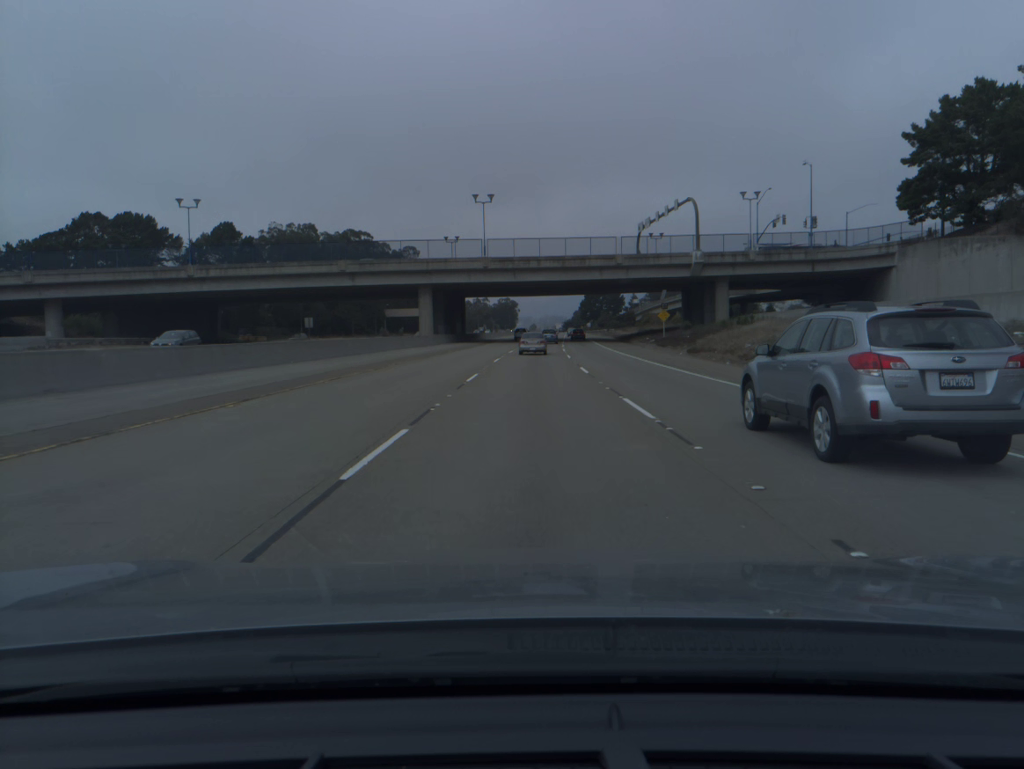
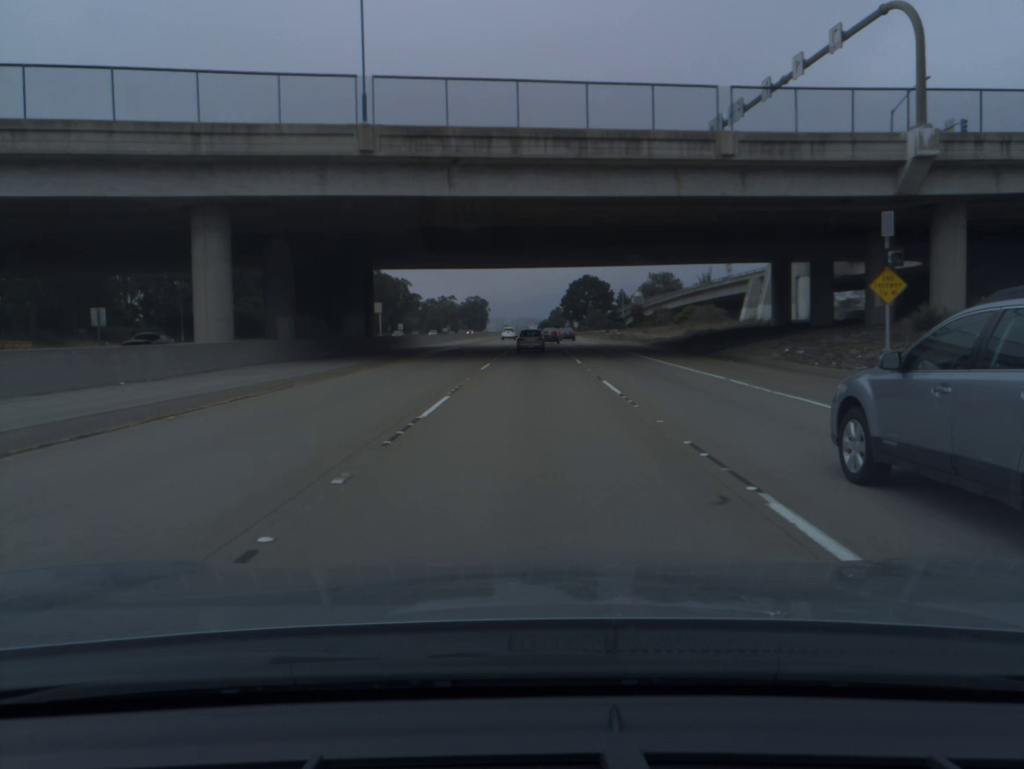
(+0.8, +53.3) m; +2°
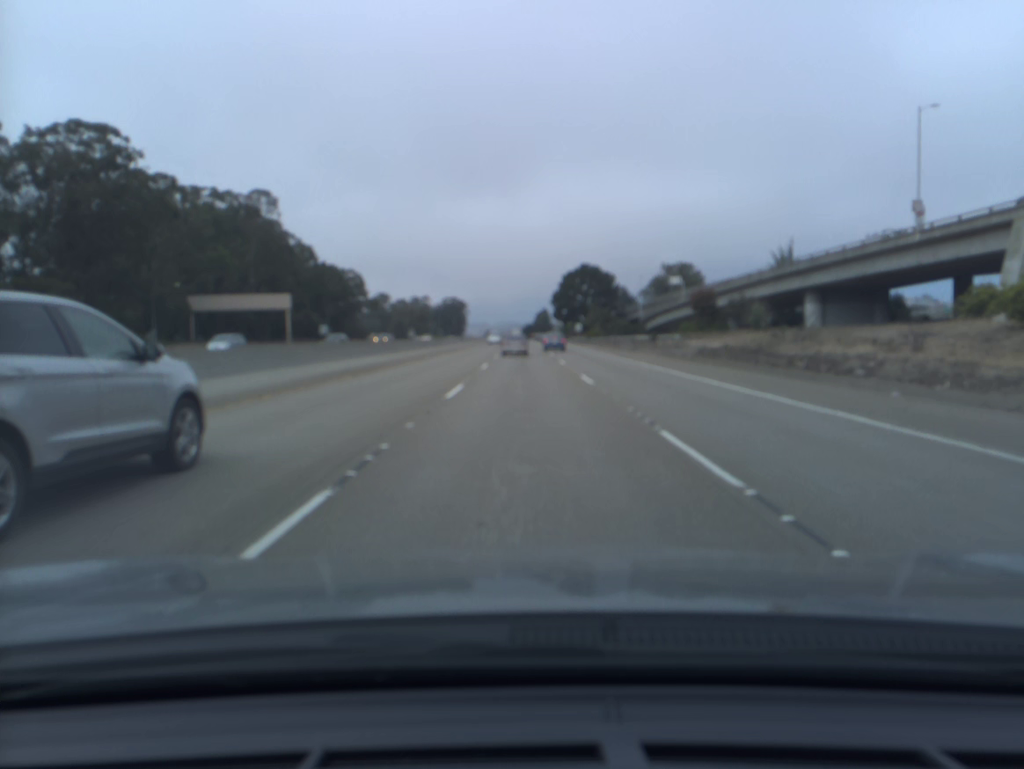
(+1.1, +68.6) m; +1°
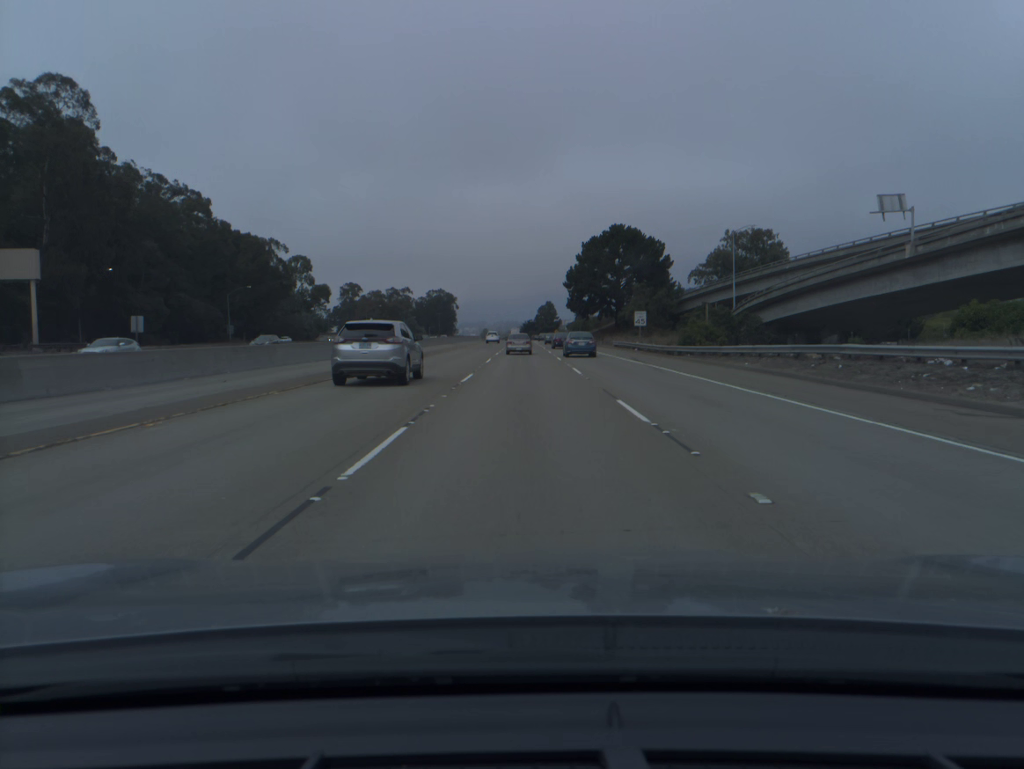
(0.0, +67.6) m; 0°
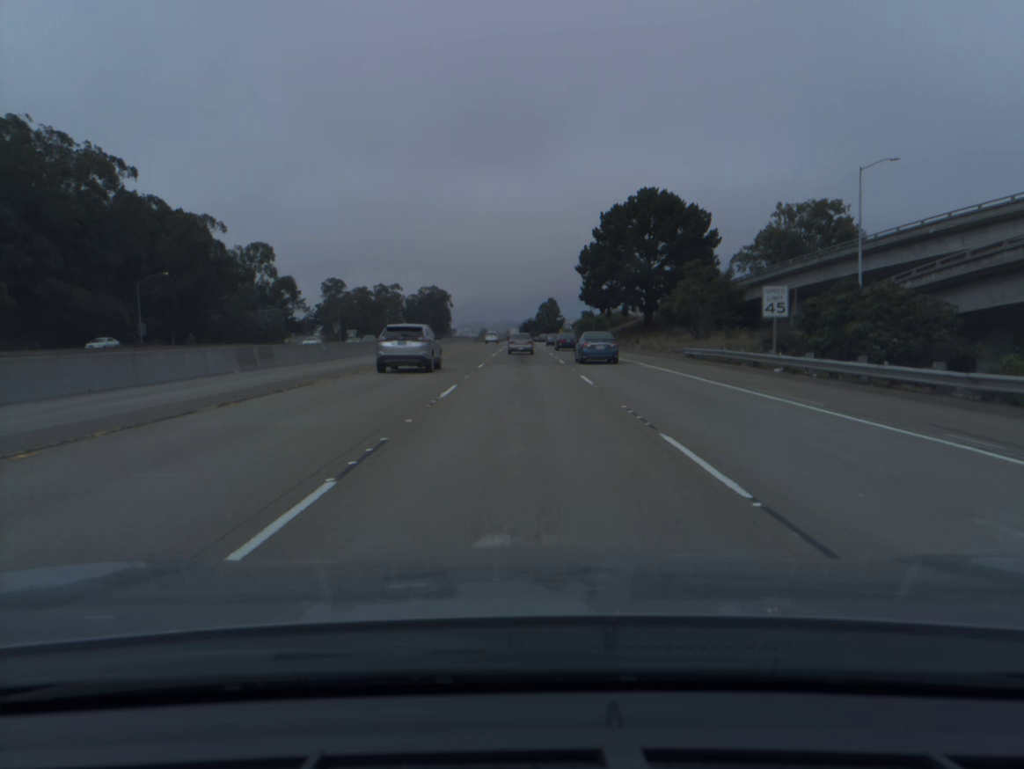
(0.0, +33.8) m; 0°
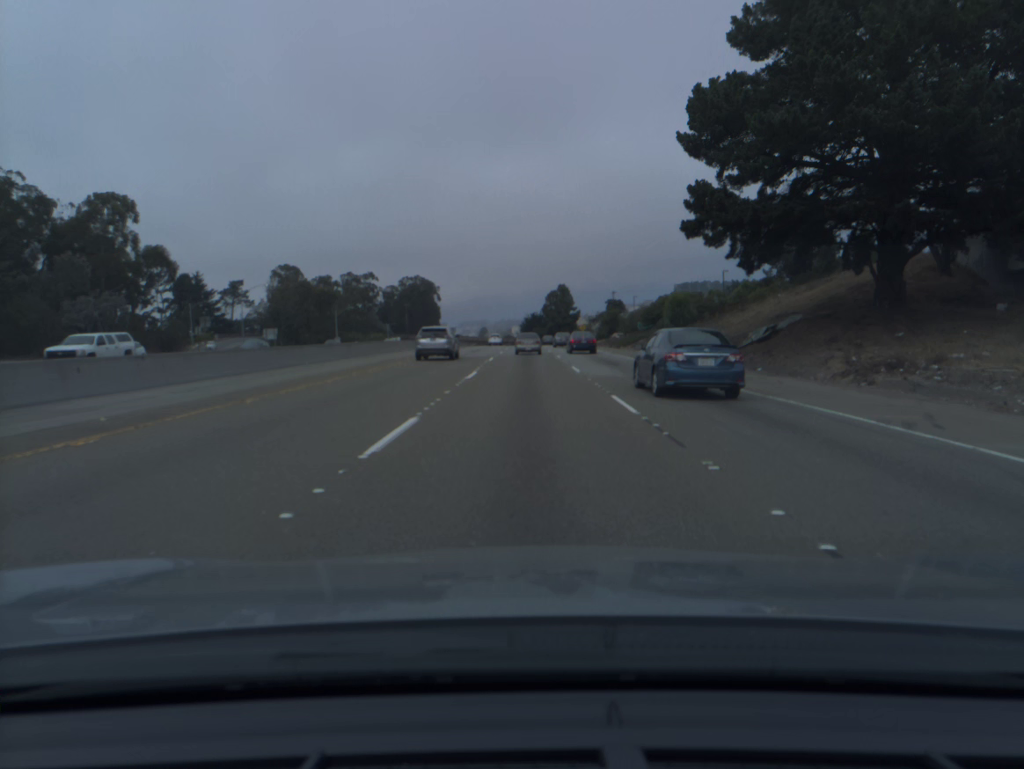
(-0.1, +67.6) m; 0°
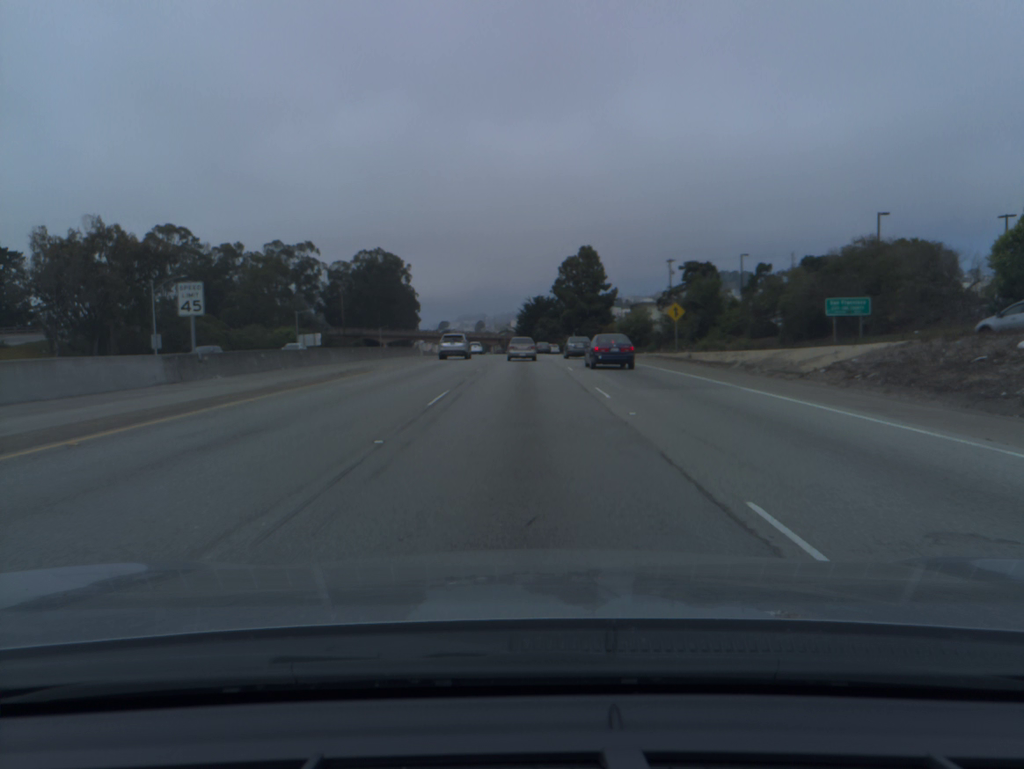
(+0.2, +82.9) m; 0°
